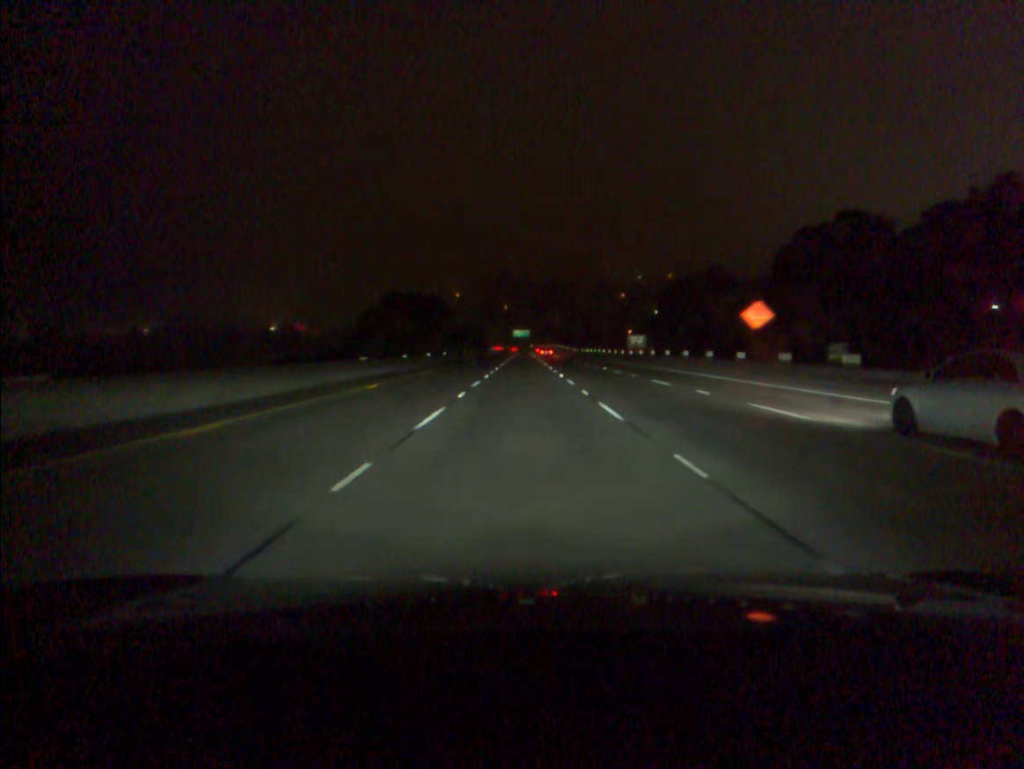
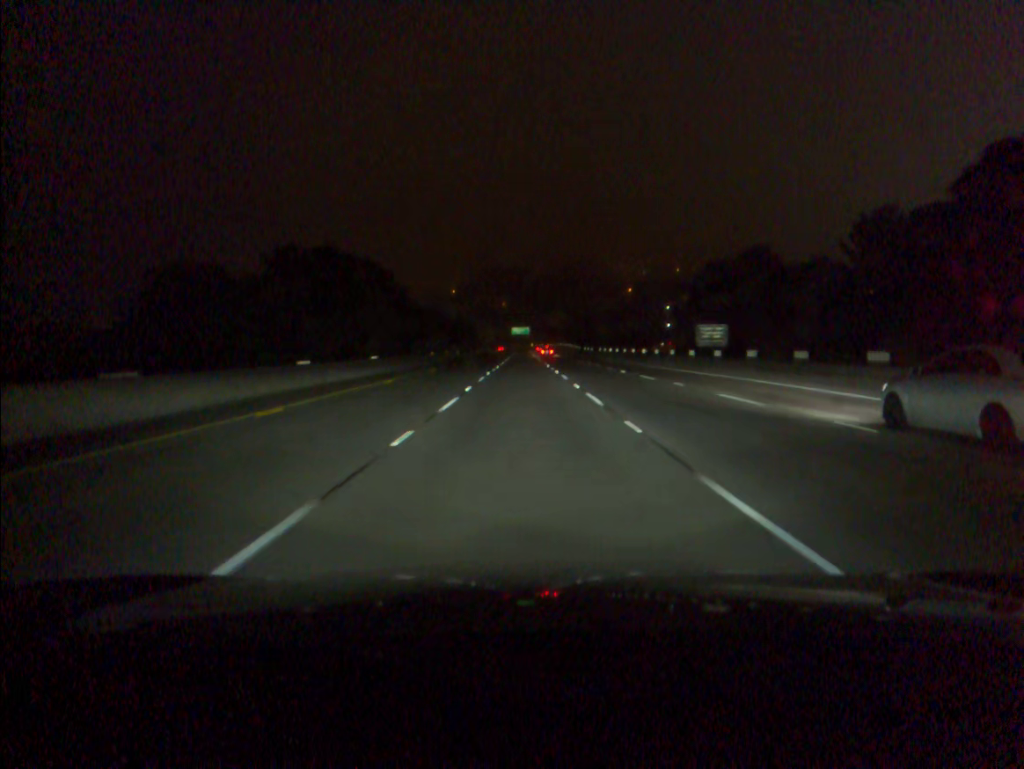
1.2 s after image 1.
(0.0, +40.5) m; 0°
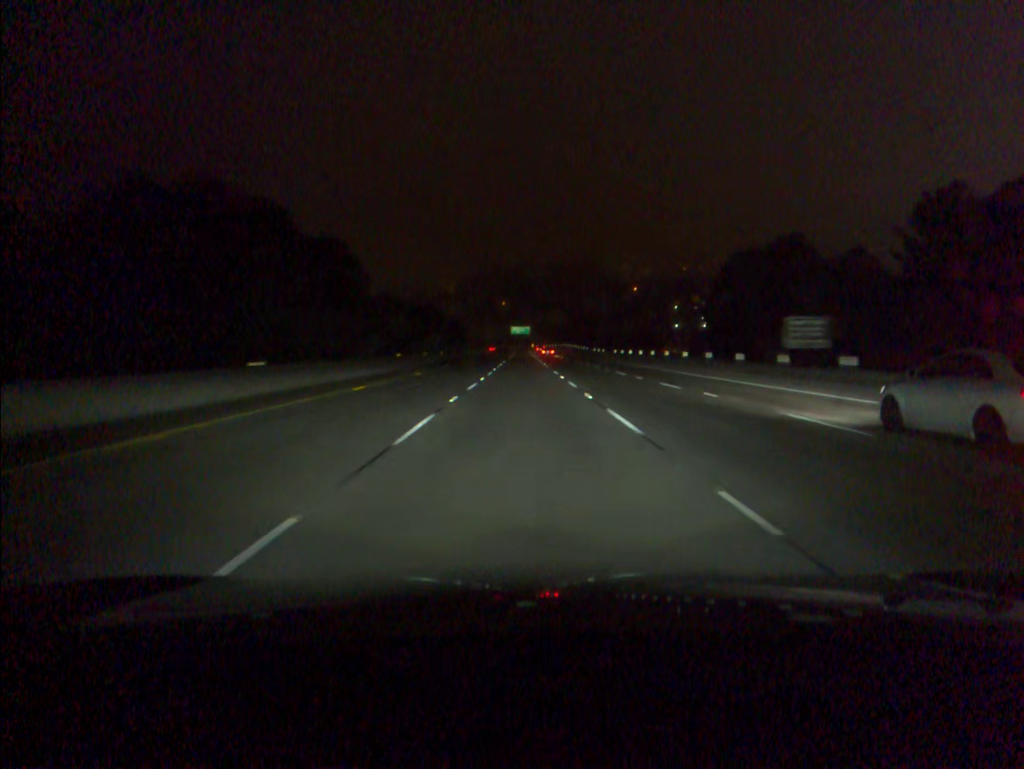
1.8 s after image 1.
(0.0, +20.2) m; 0°
